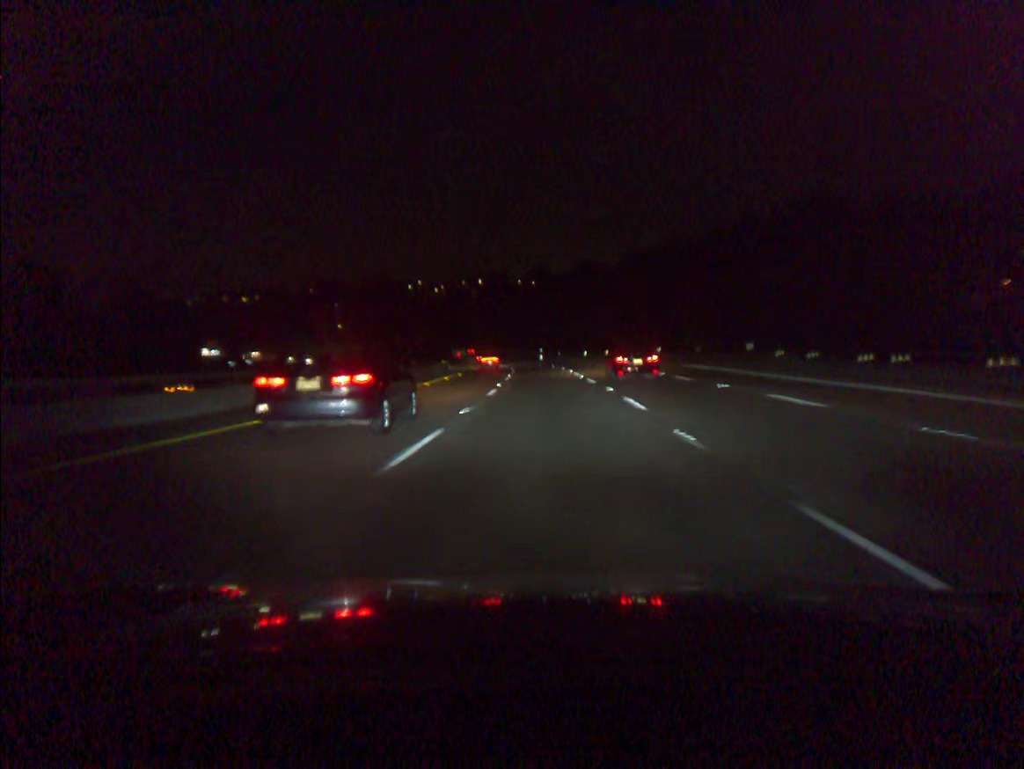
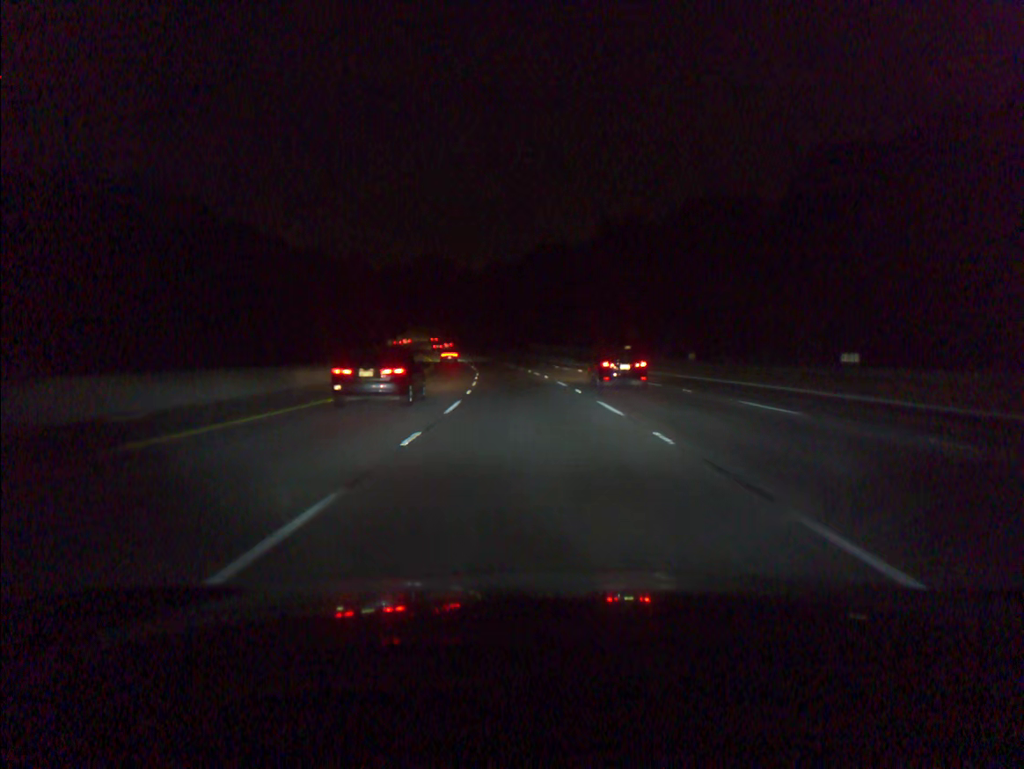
(-2.3, +91.4) m; -5°
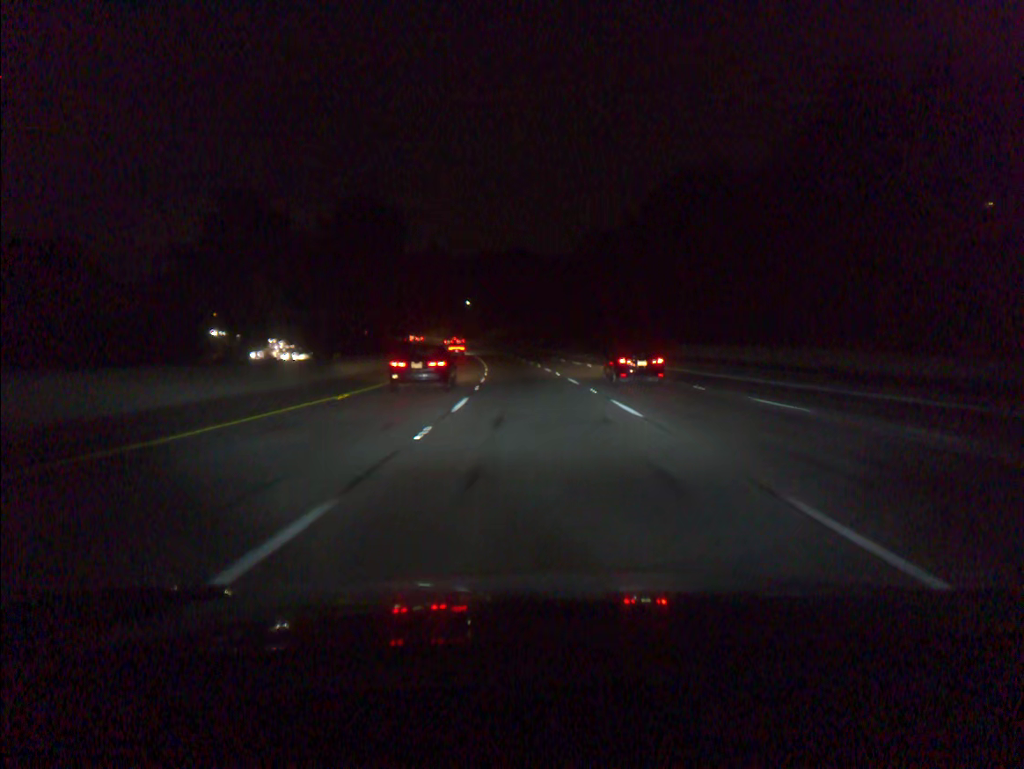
(-4.7, +73.2) m; -7°
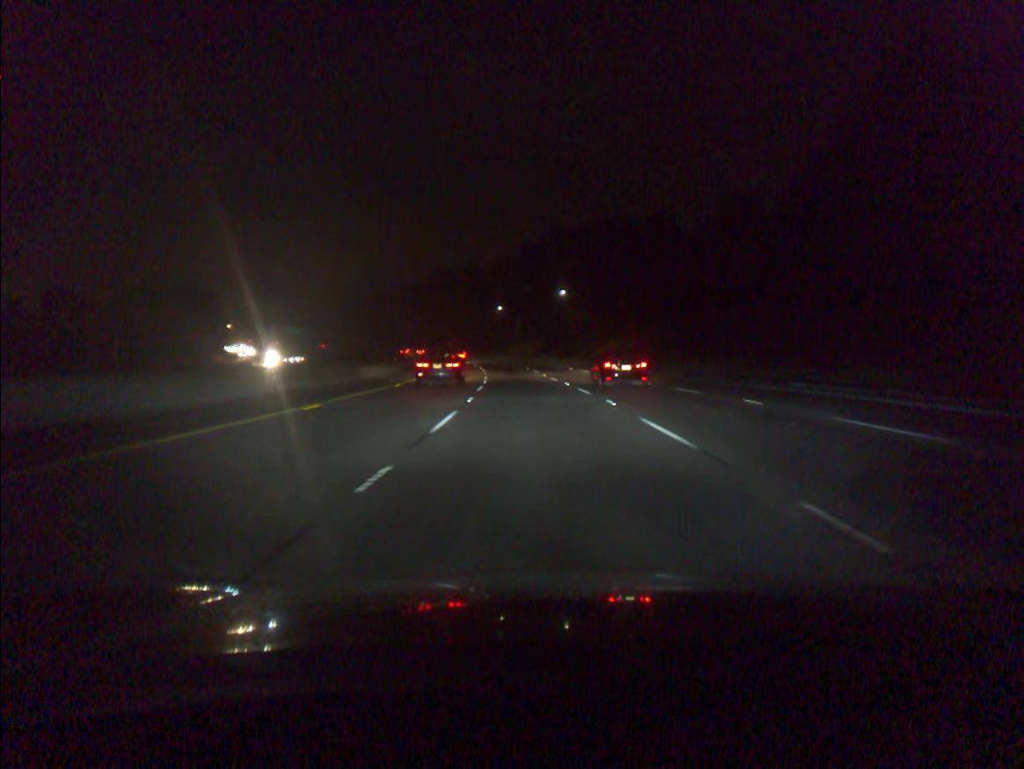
(-6.4, +91.4) m; -8°
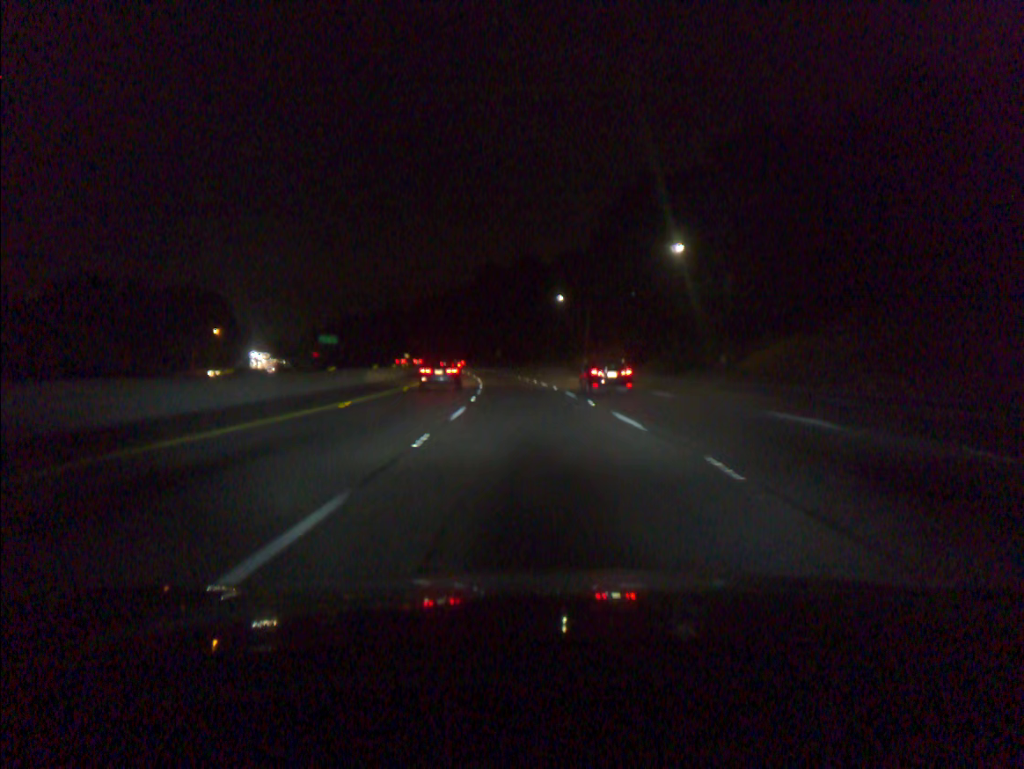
(-2.2, +54.5) m; -5°
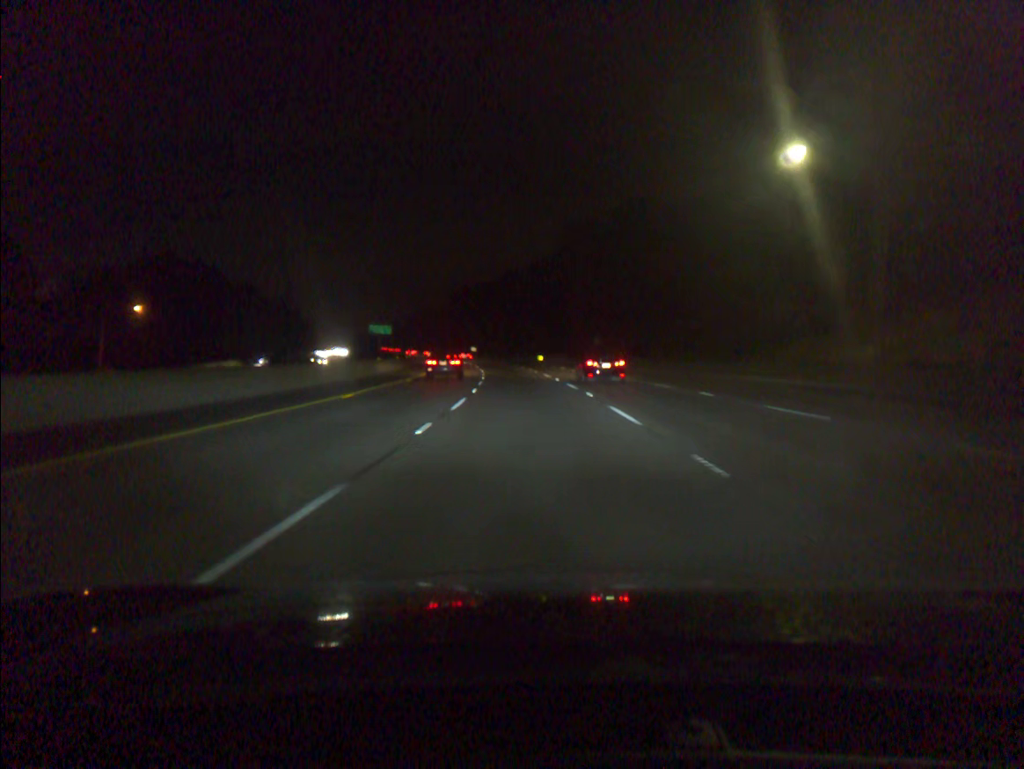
(-4.2, +72.5) m; -7°
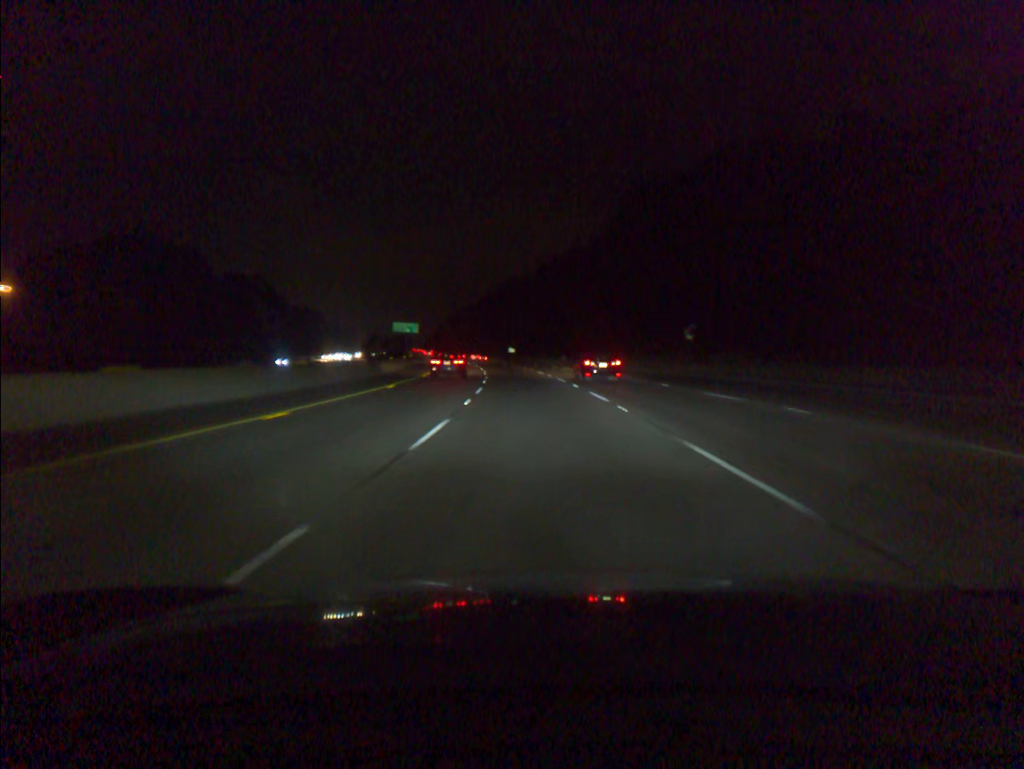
(-1.1, +36.5) m; -3°
